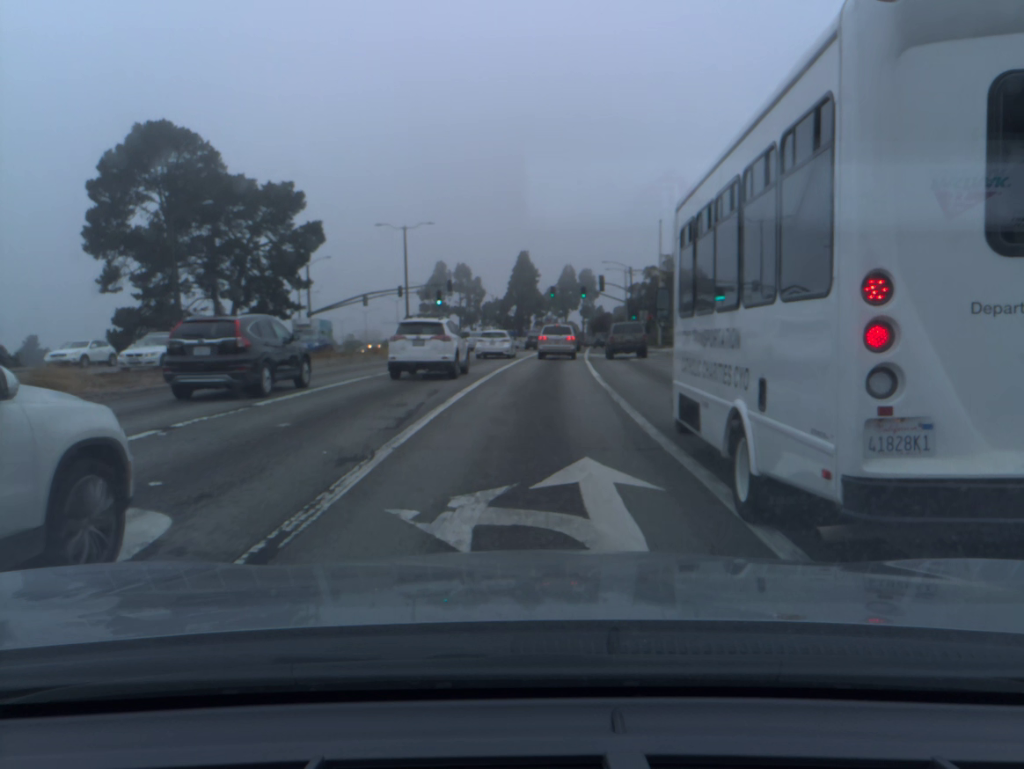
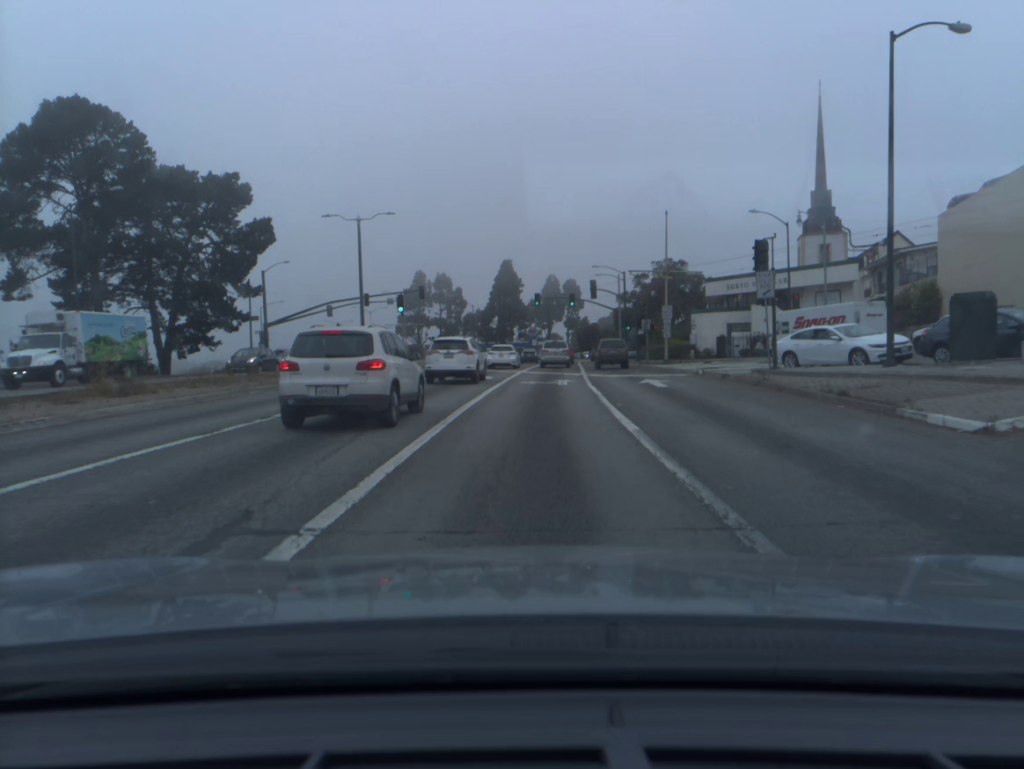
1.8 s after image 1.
(+0.1, +11.2) m; +2°
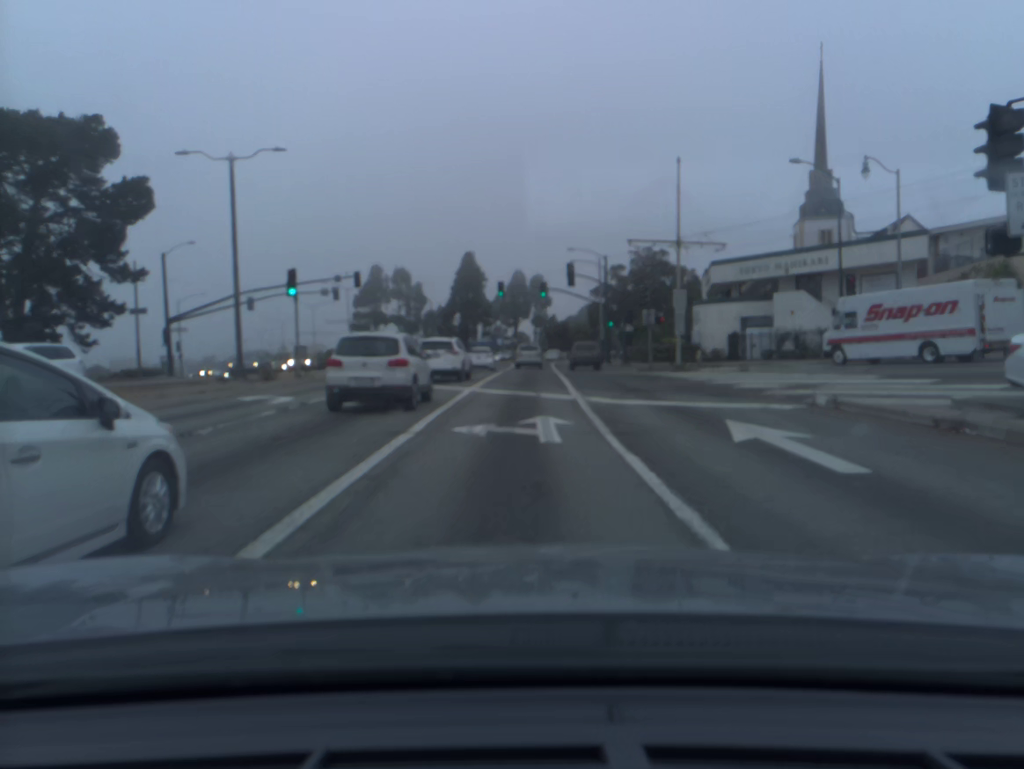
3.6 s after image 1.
(+0.2, +15.6) m; +2°
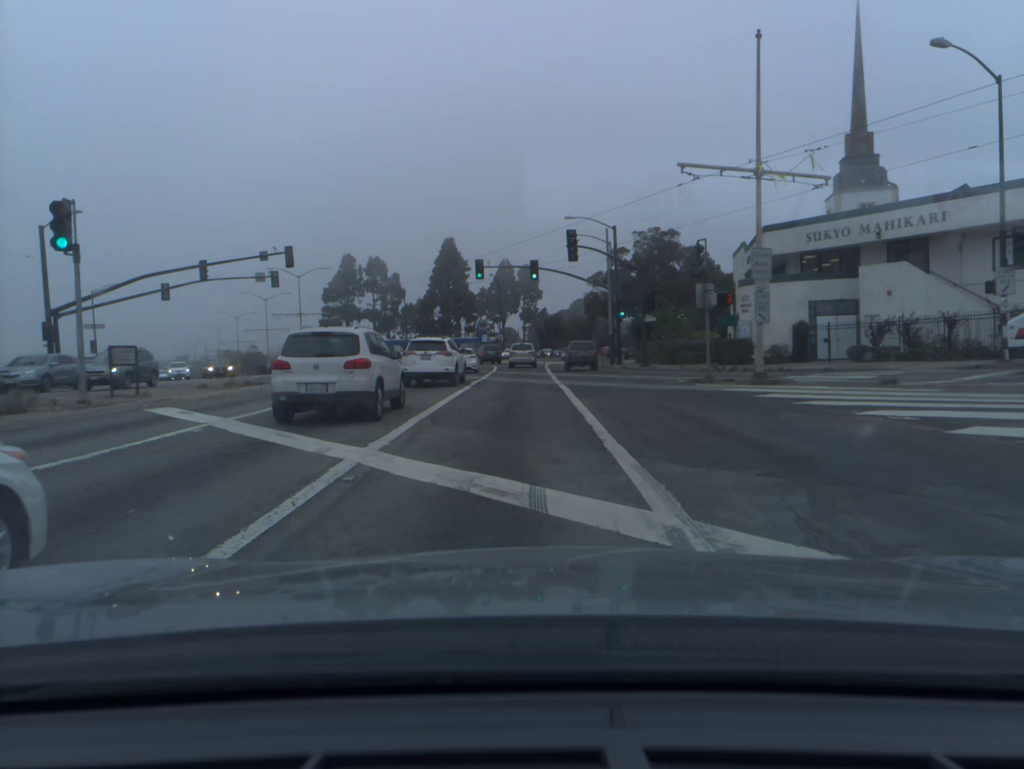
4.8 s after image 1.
(+0.1, +14.2) m; +1°
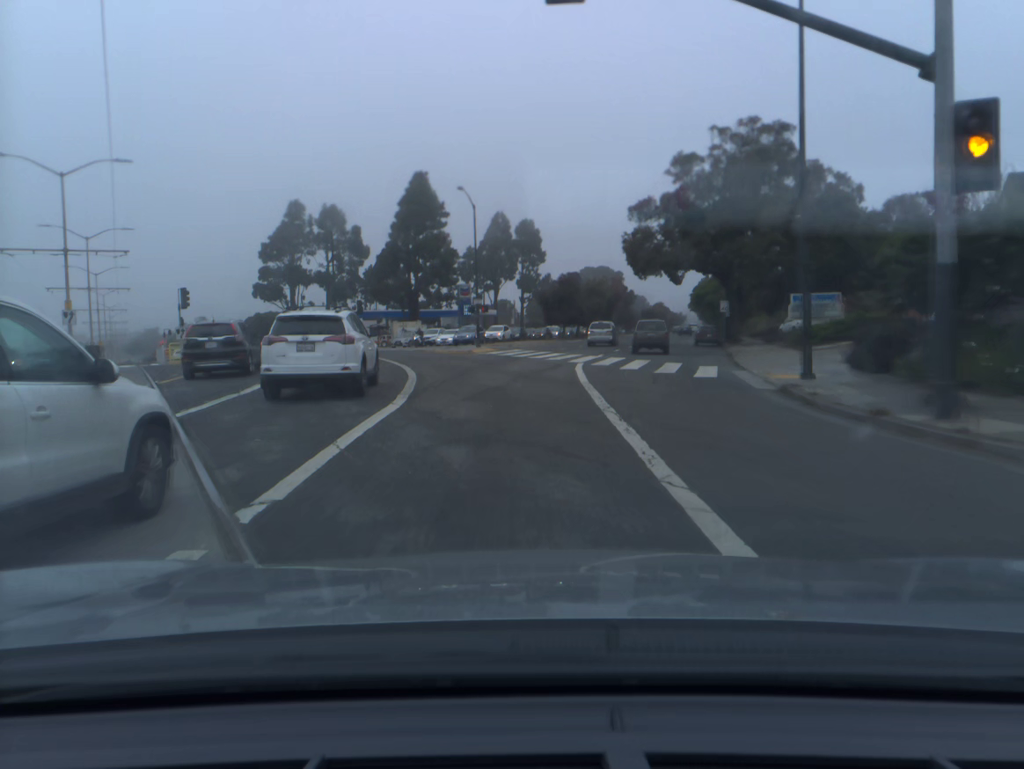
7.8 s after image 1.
(+0.1, +42.1) m; 0°
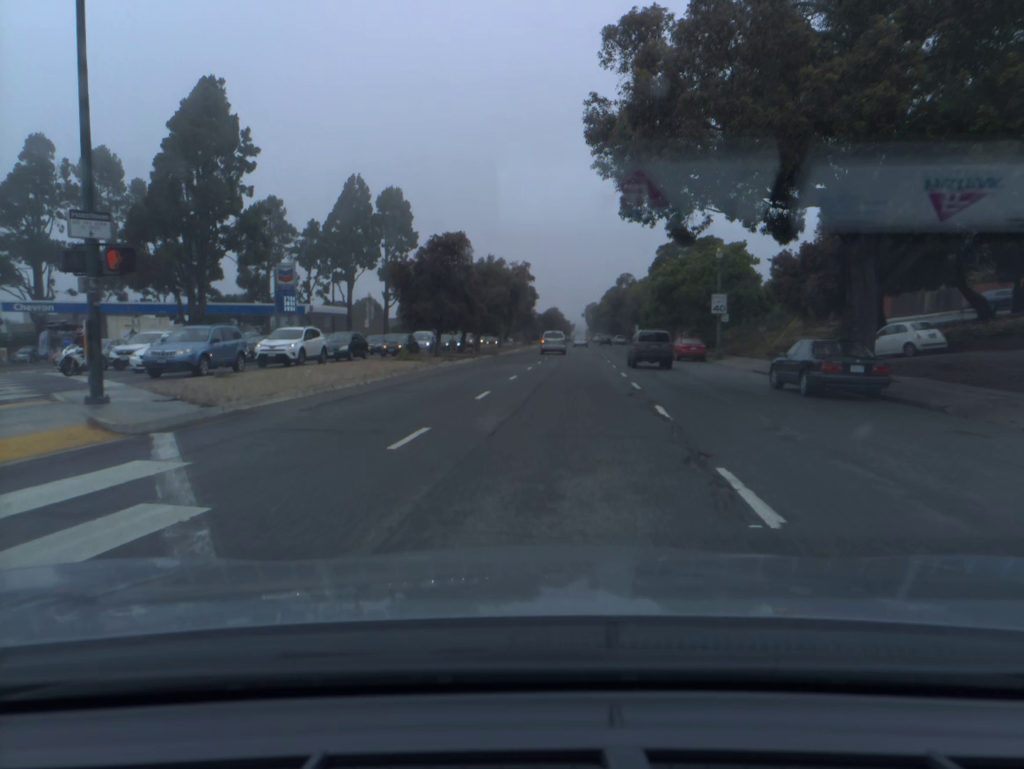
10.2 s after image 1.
(+2.0, +37.6) m; +9°
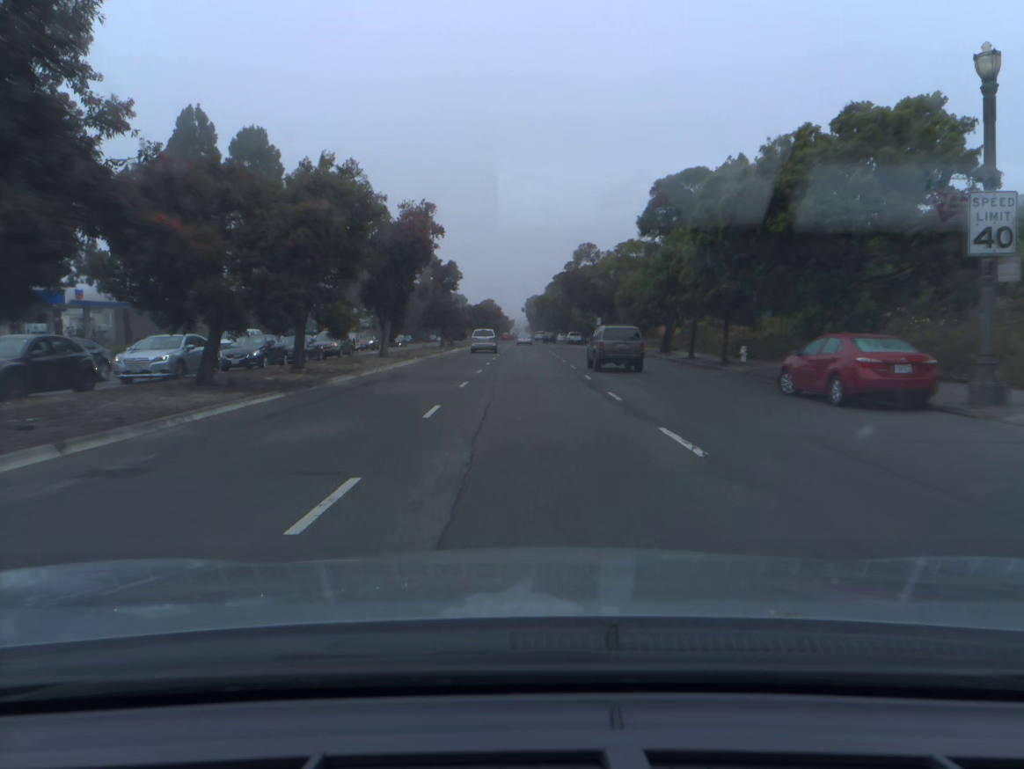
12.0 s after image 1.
(+1.8, +33.0) m; +4°
